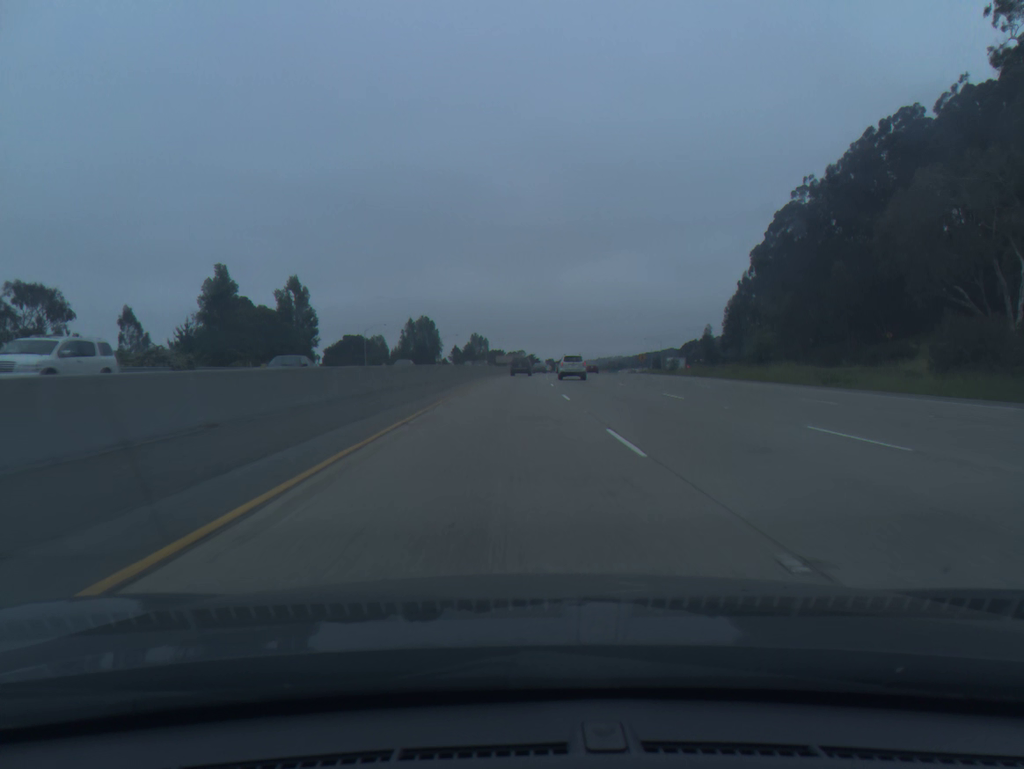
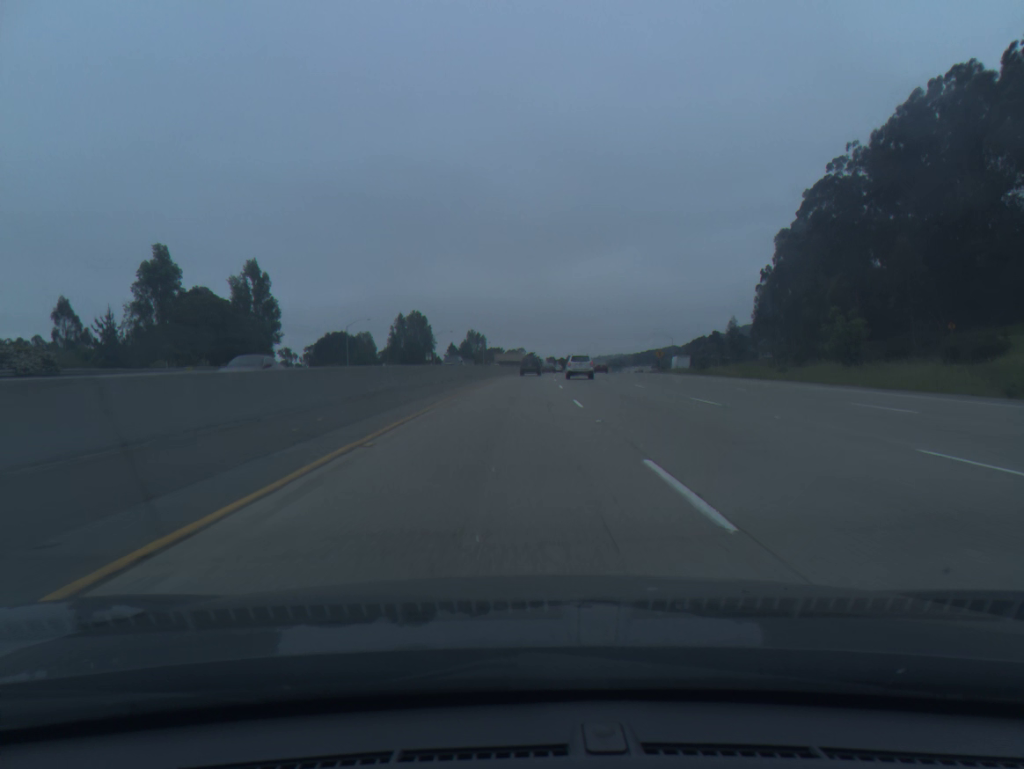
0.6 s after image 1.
(0.0, +18.5) m; 0°
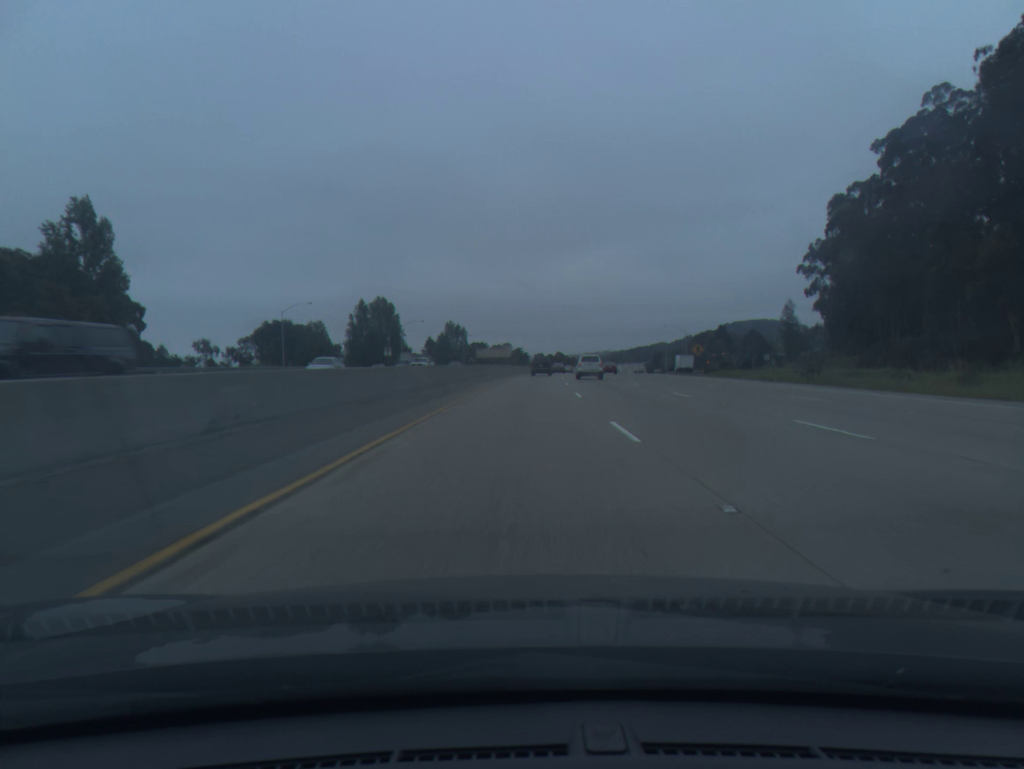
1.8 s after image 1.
(+0.2, +37.0) m; +1°
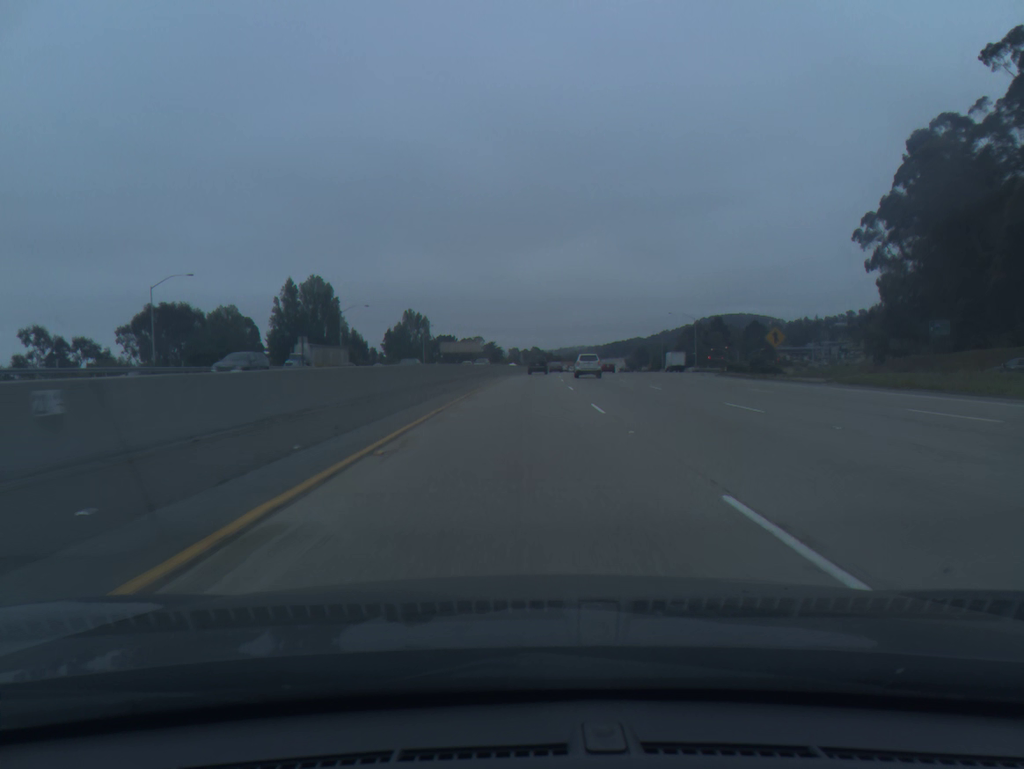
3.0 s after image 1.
(+0.5, +37.0) m; +2°
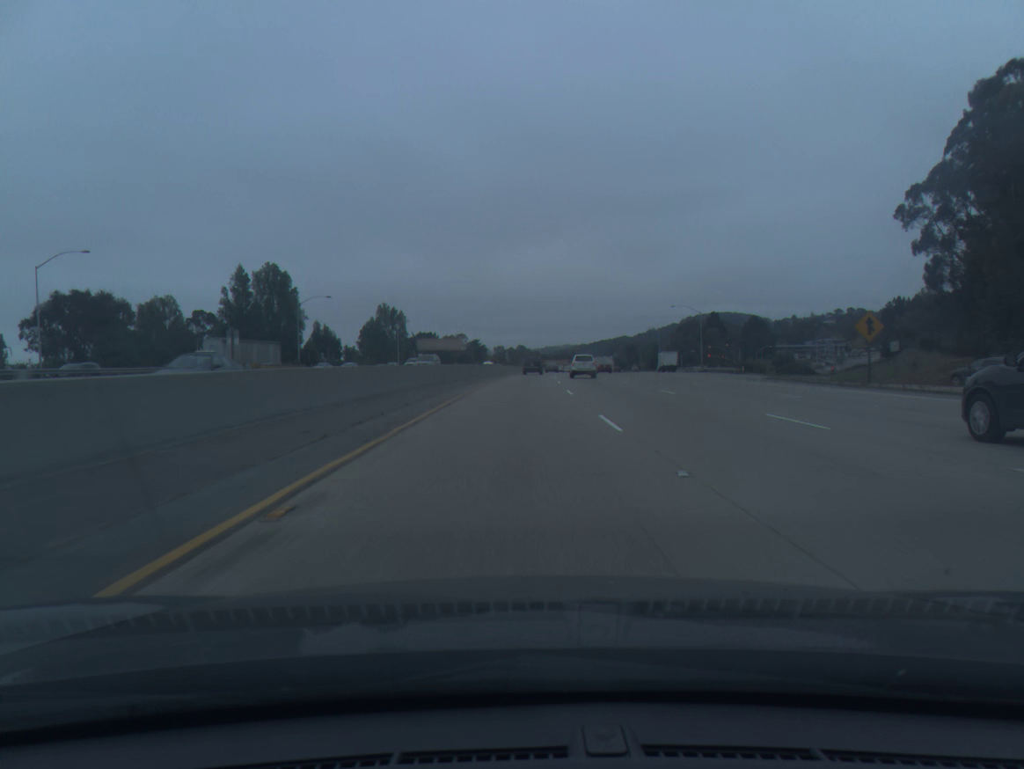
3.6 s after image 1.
(+0.2, +18.5) m; +1°
